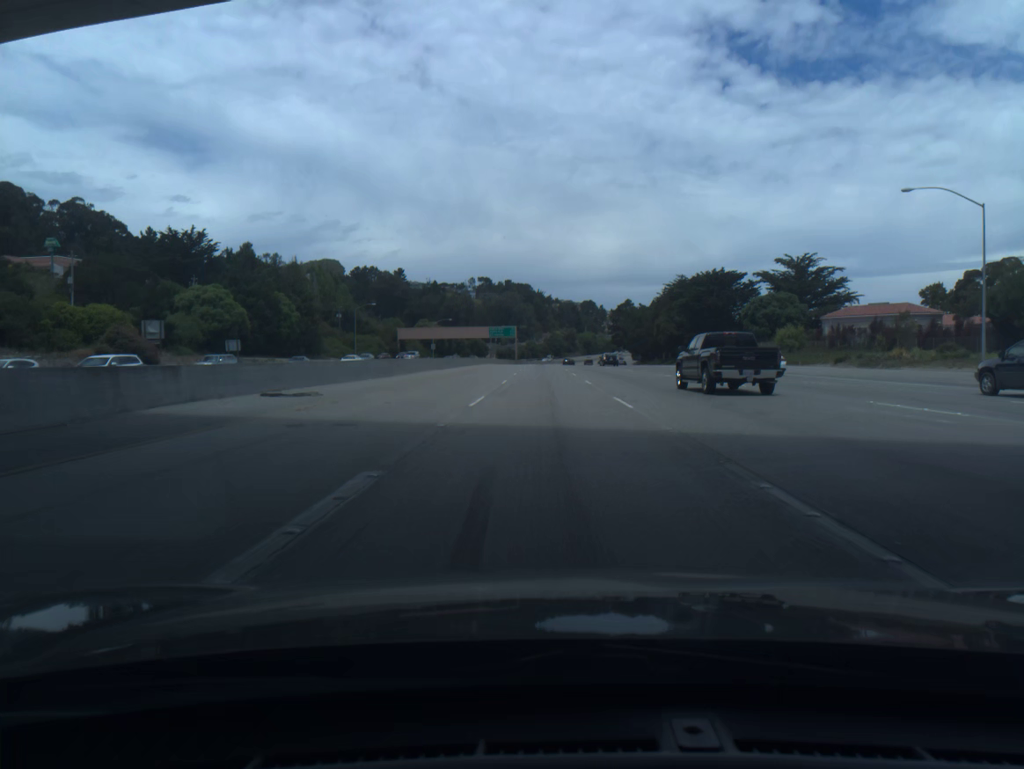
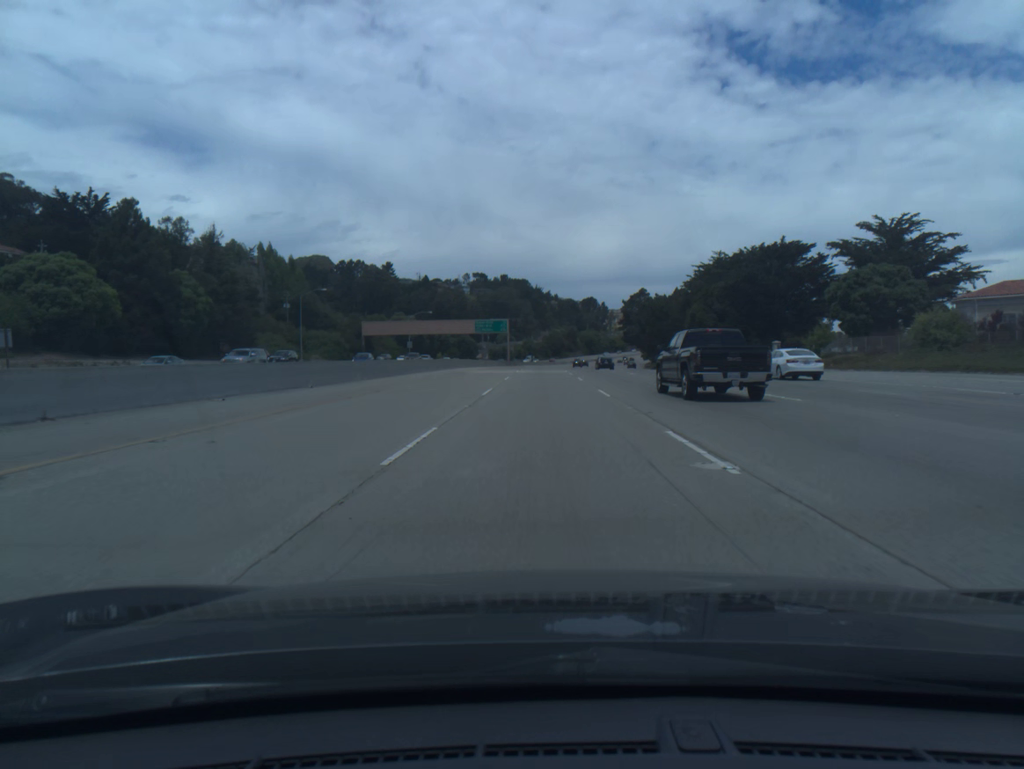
(0.0, +38.1) m; 0°
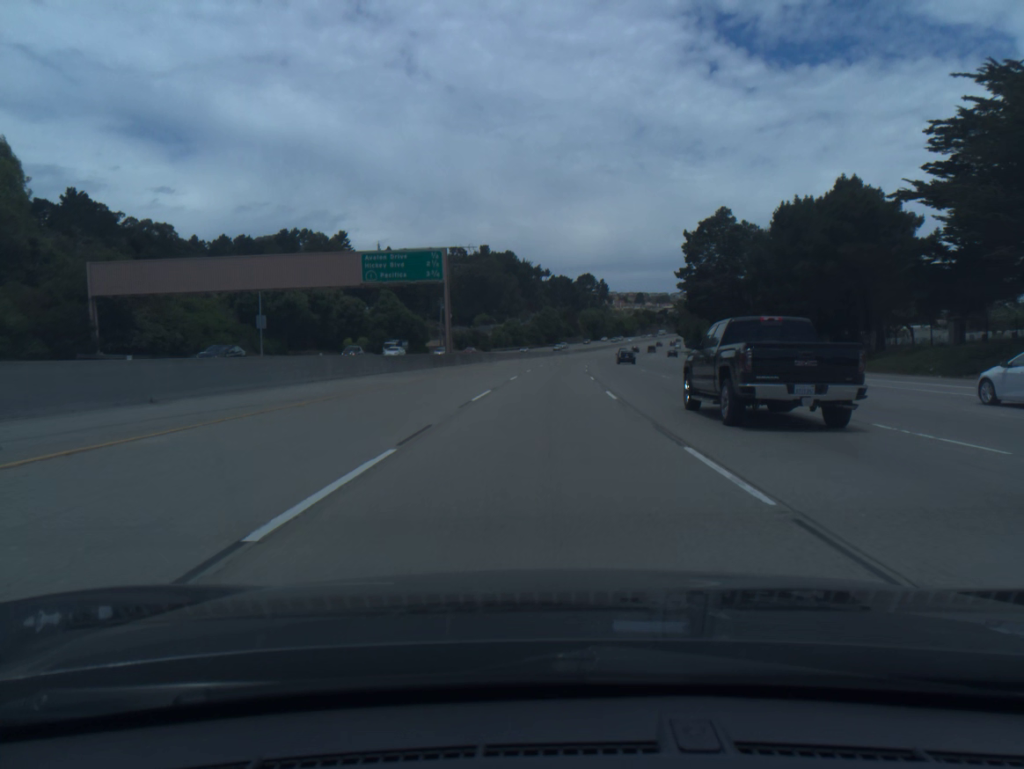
(0.0, +95.6) m; +1°
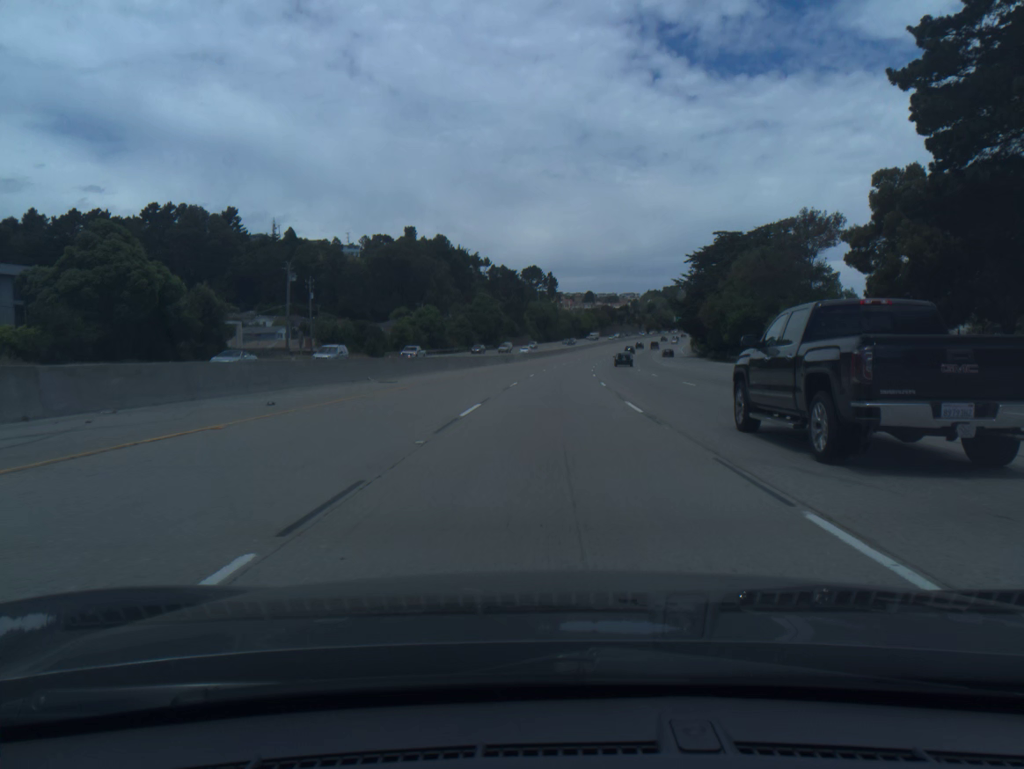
(+2.4, +77.2) m; +4°
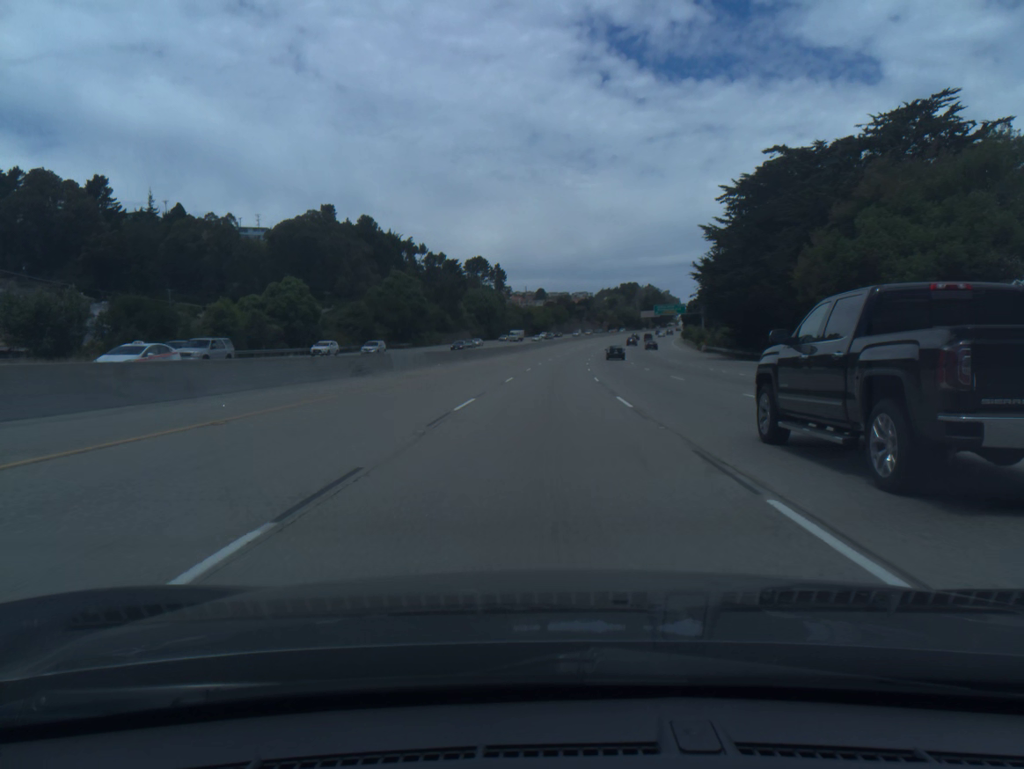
(+1.9, +57.8) m; +4°
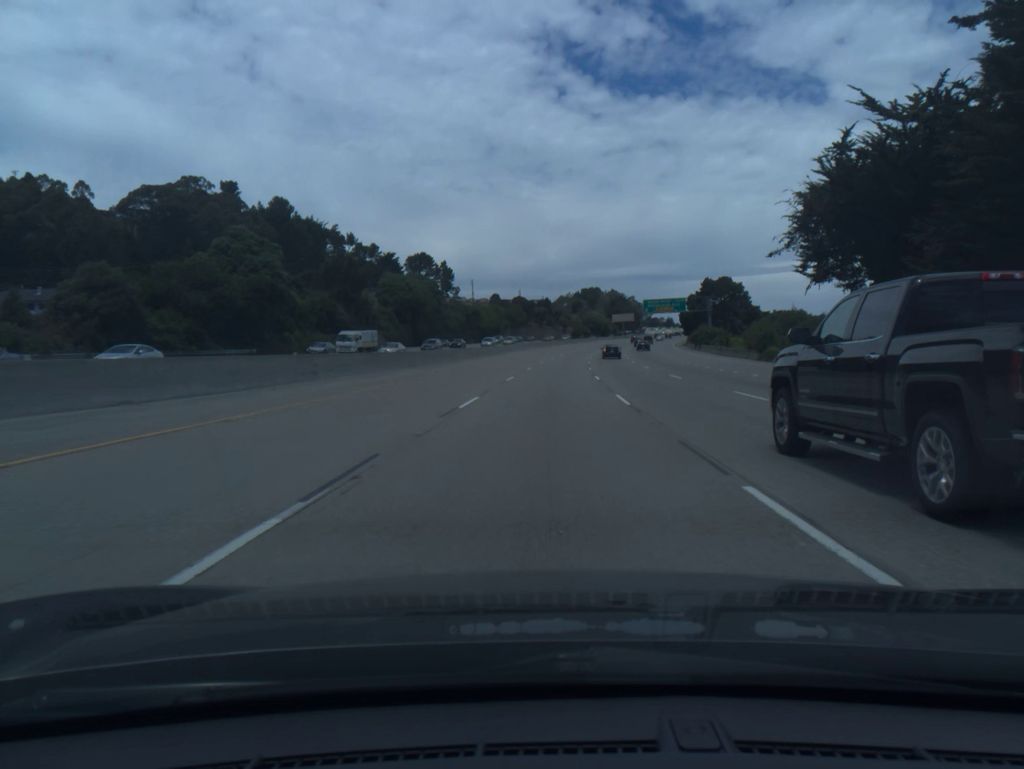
(+1.6, +57.6) m; +3°
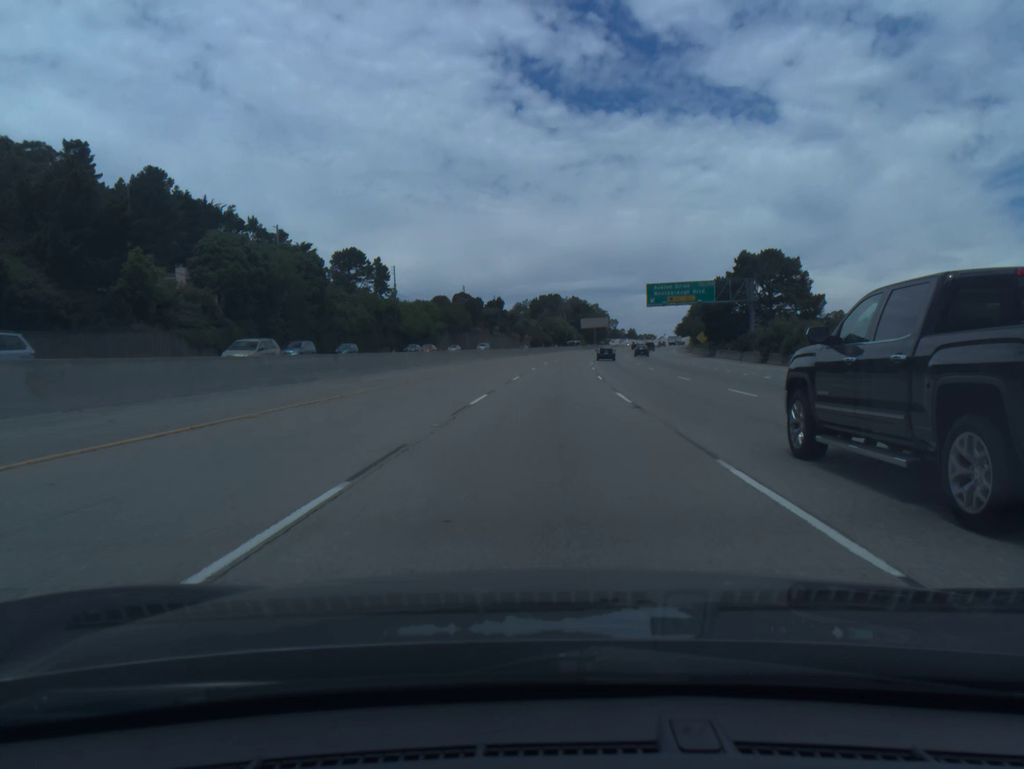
(+1.6, +57.2) m; +3°
